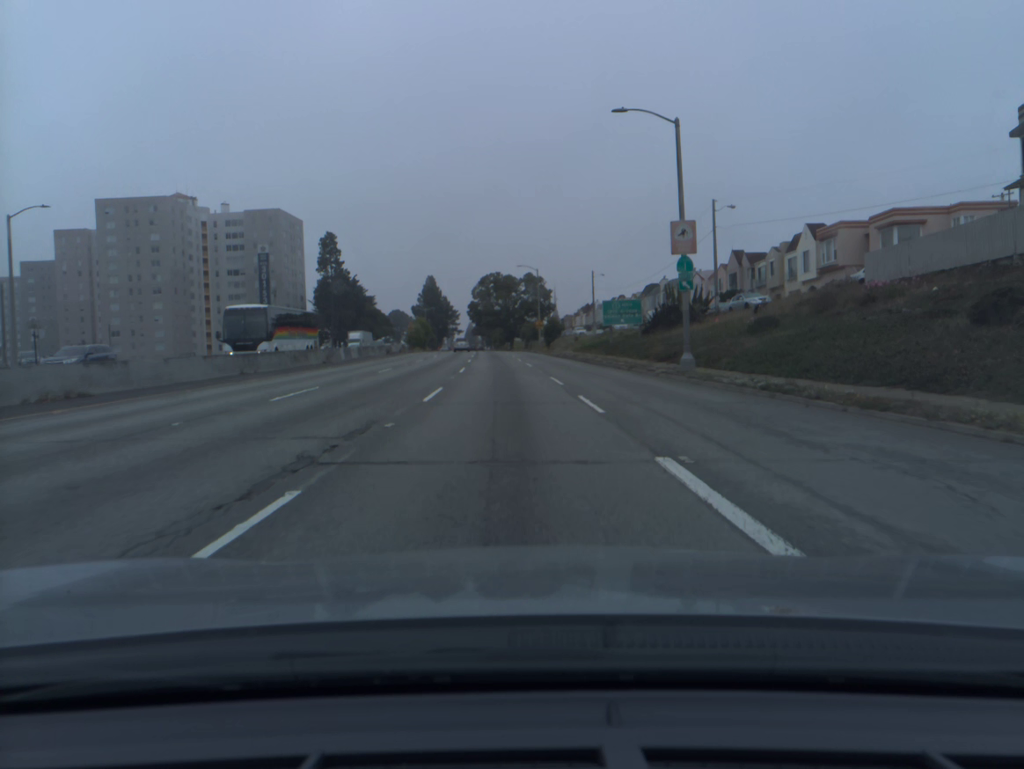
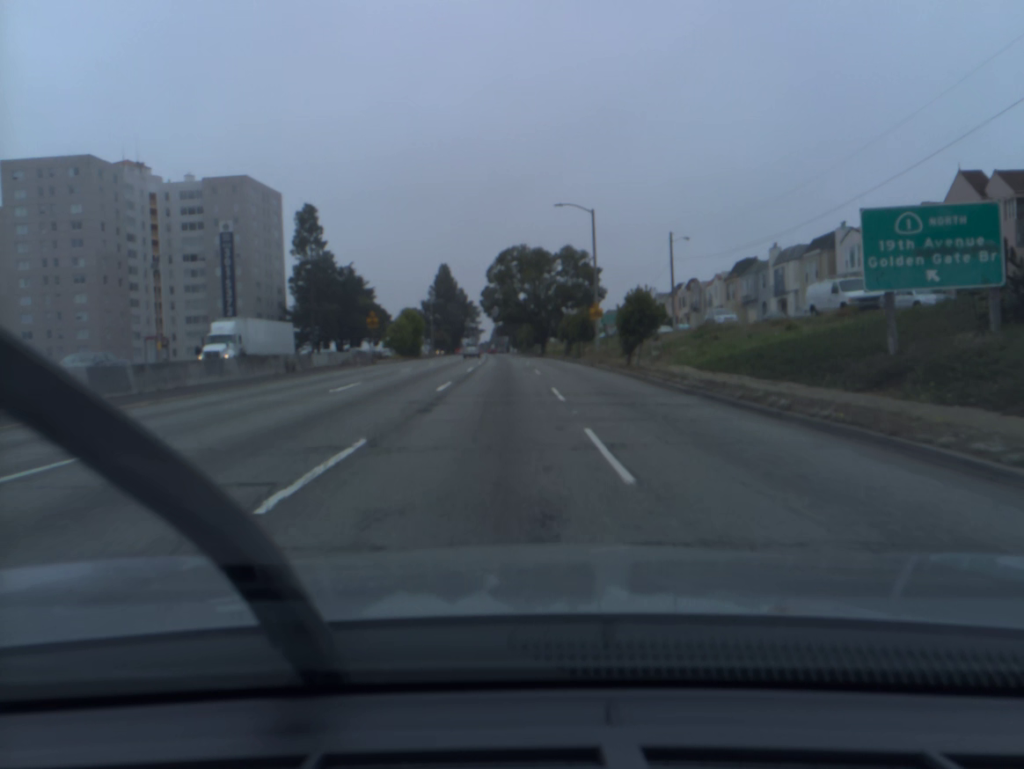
(-0.7, +40.5) m; -2°
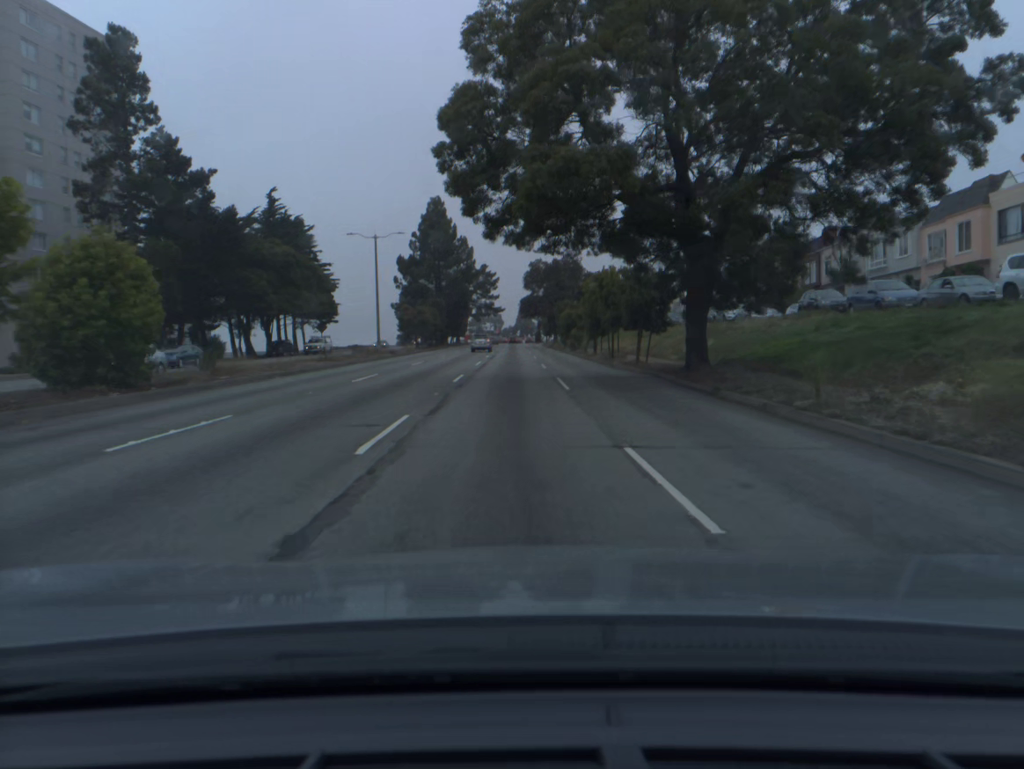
(-1.8, +71.1) m; -2°
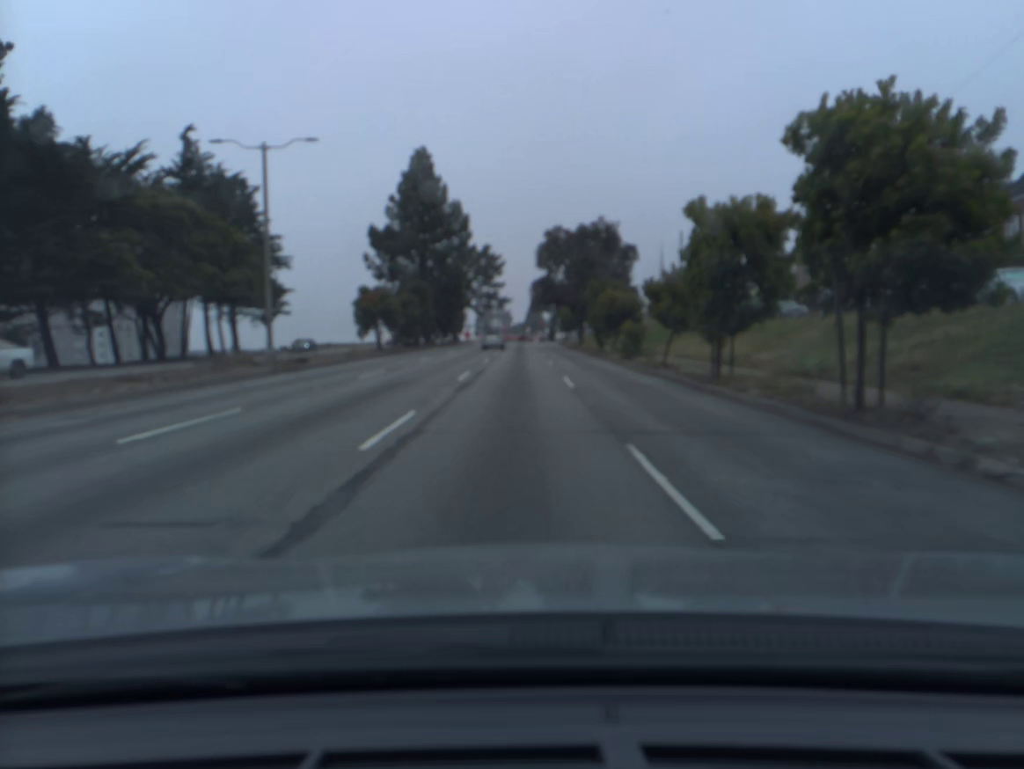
(-0.3, +29.4) m; -1°
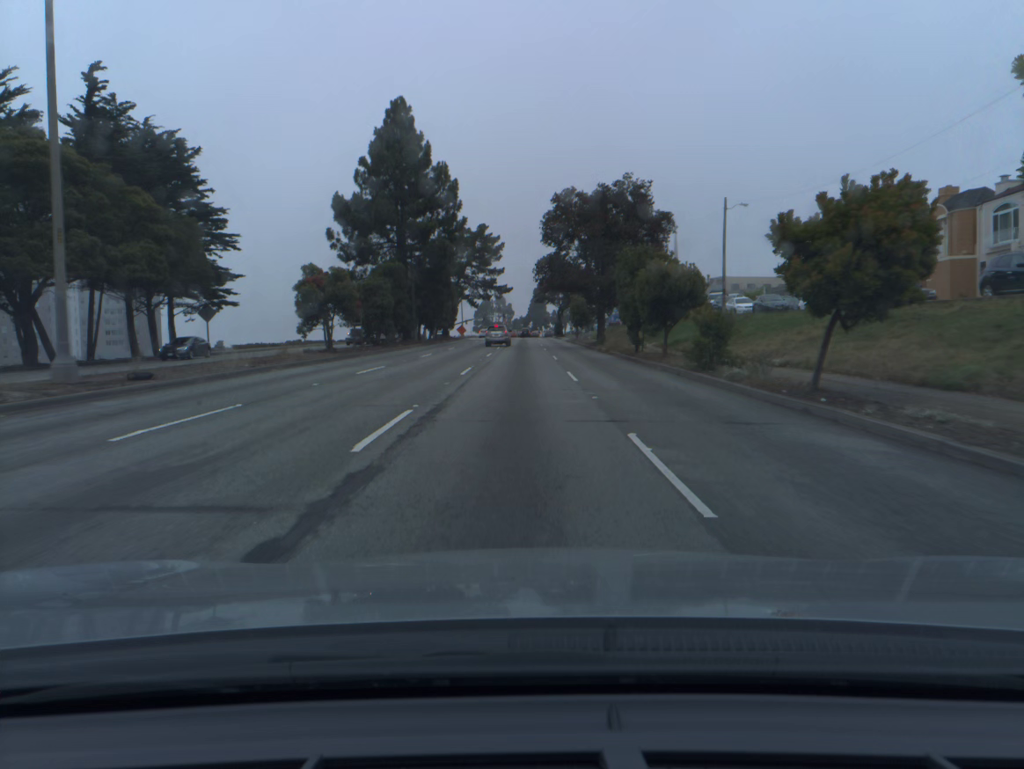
(0.0, +14.6) m; 0°
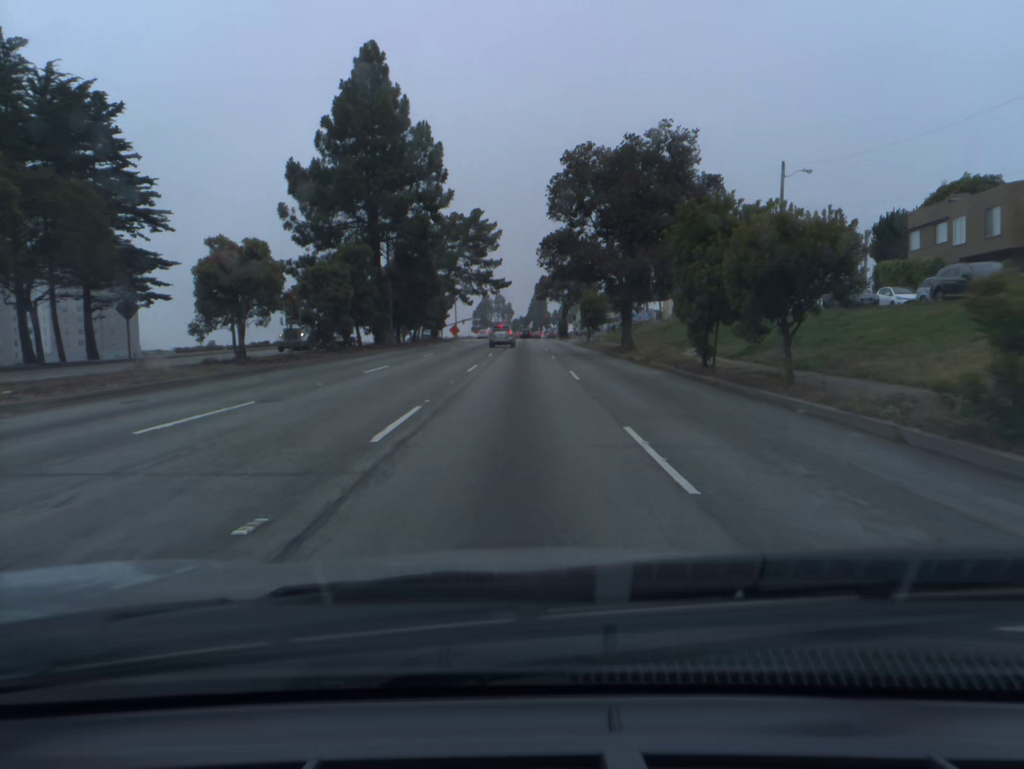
(0.0, +14.2) m; 0°
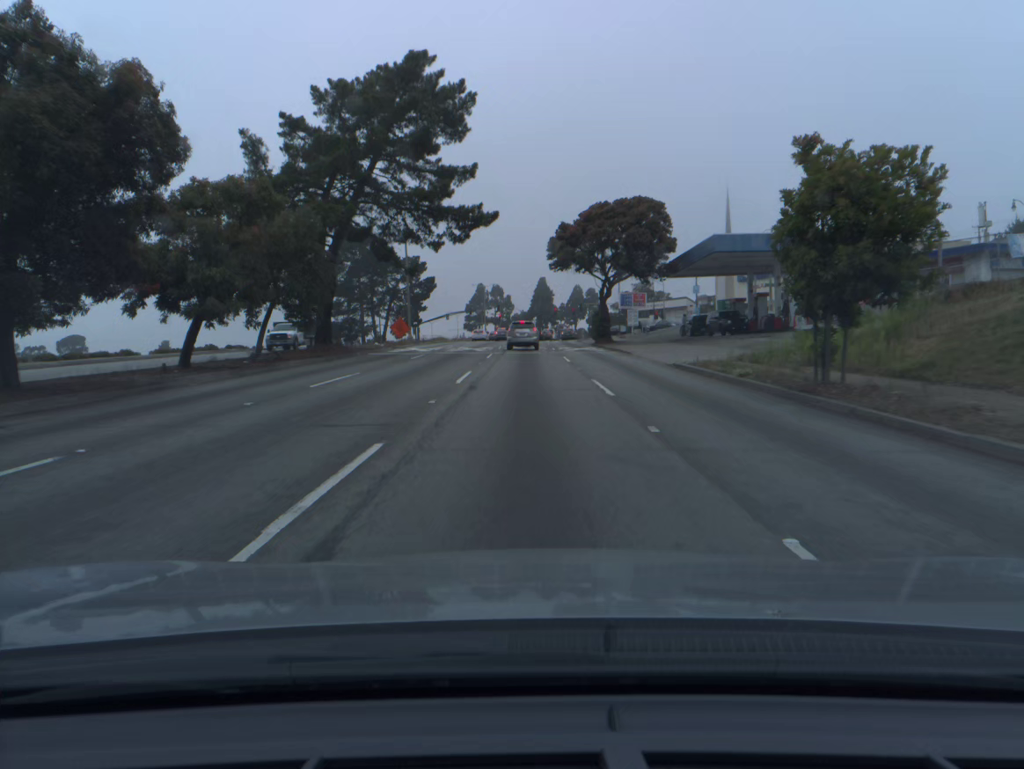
(+0.1, +50.2) m; 0°
